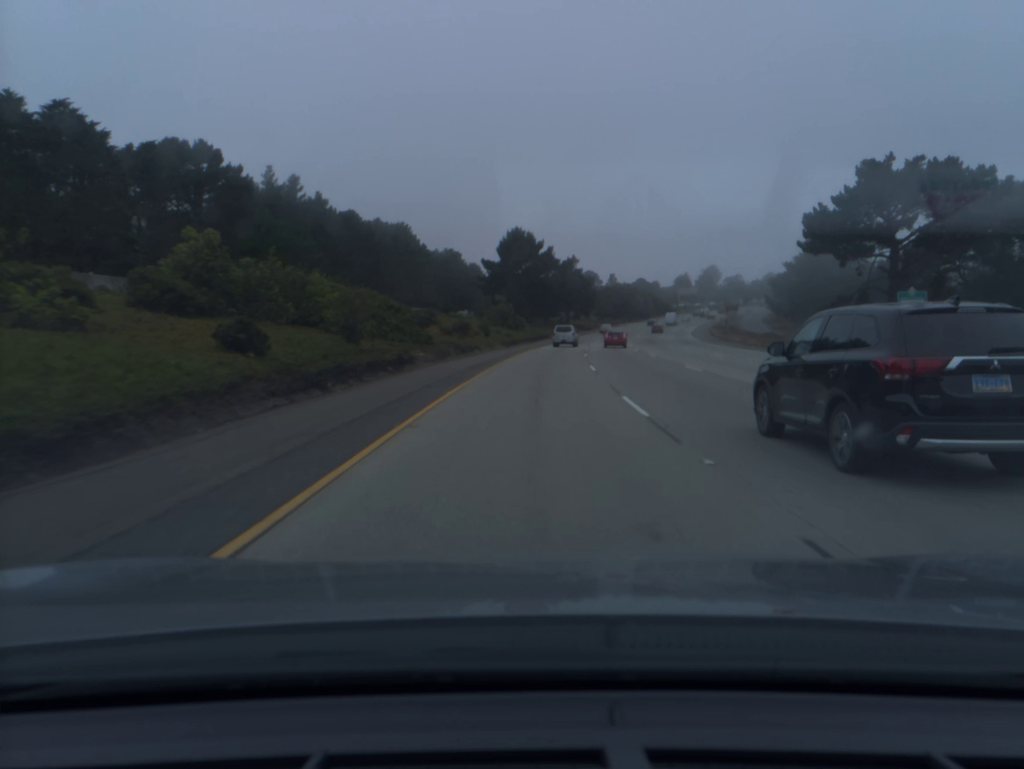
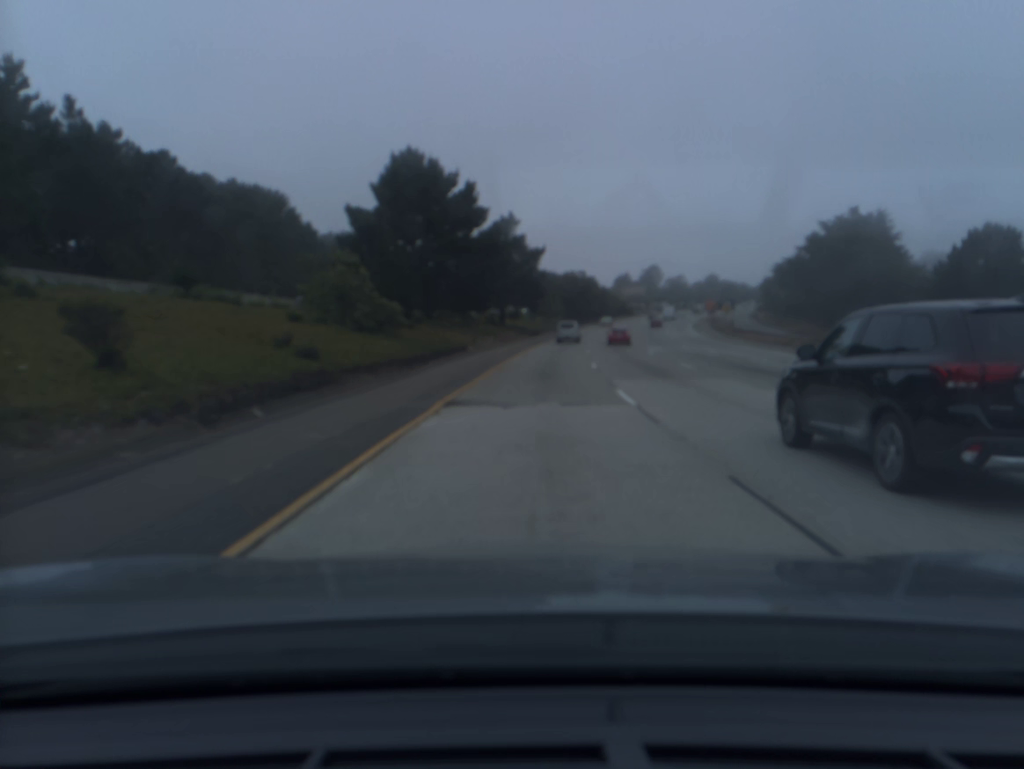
(+2.4, +56.5) m; +5°
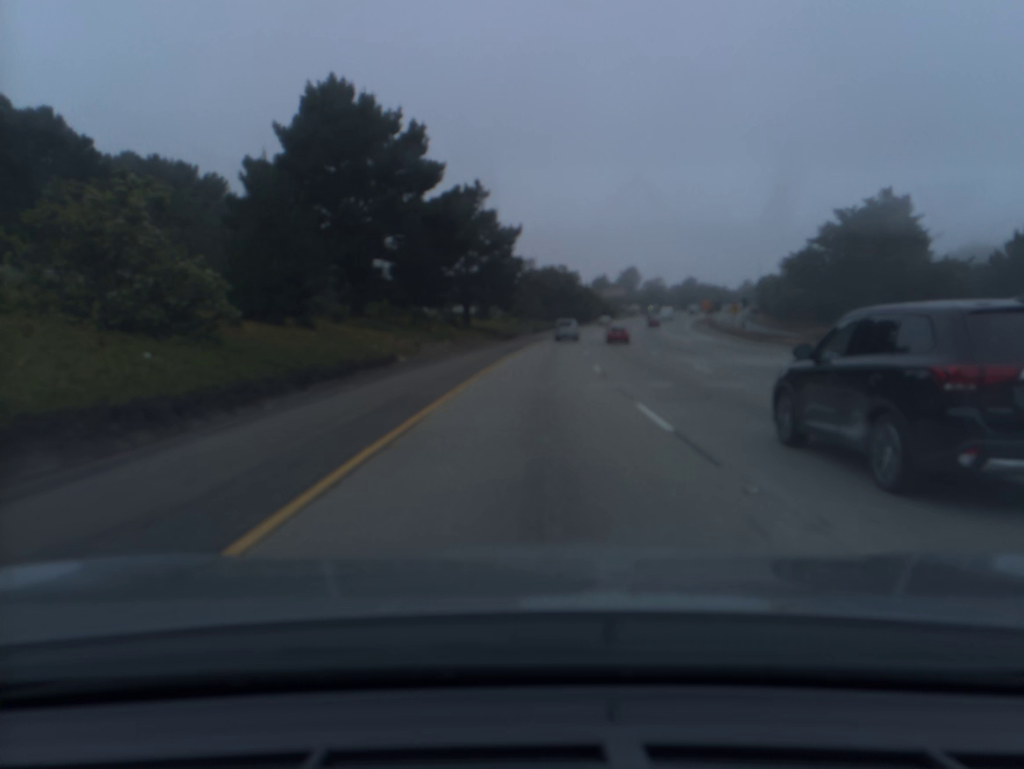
(+0.3, +18.8) m; +2°
